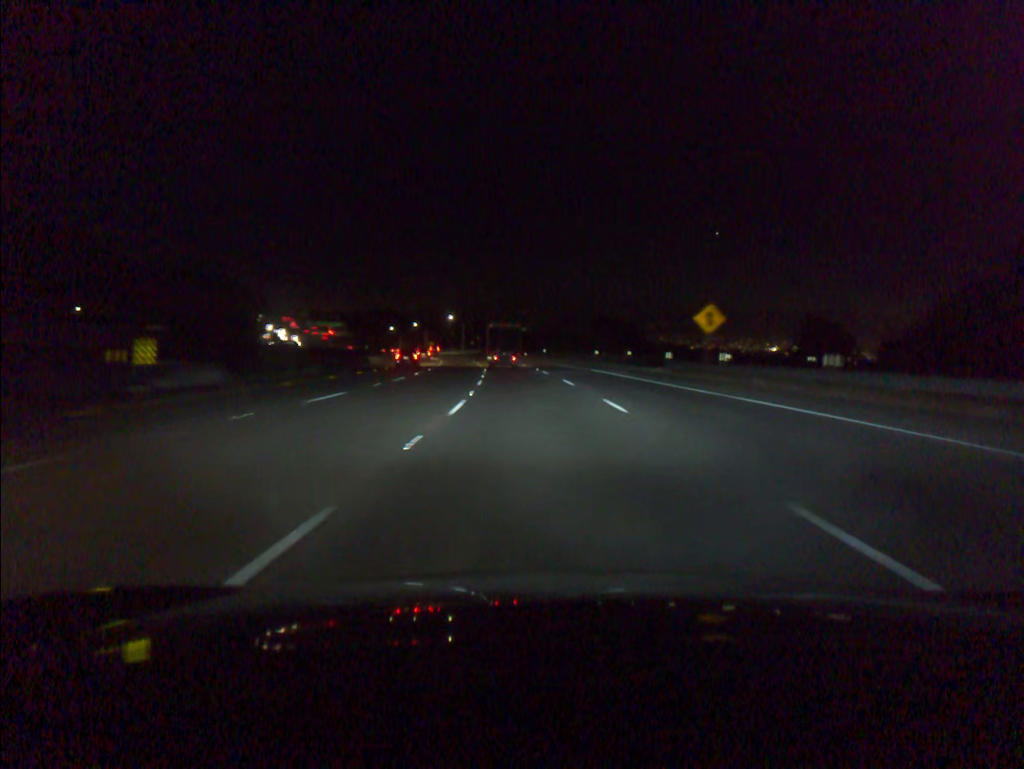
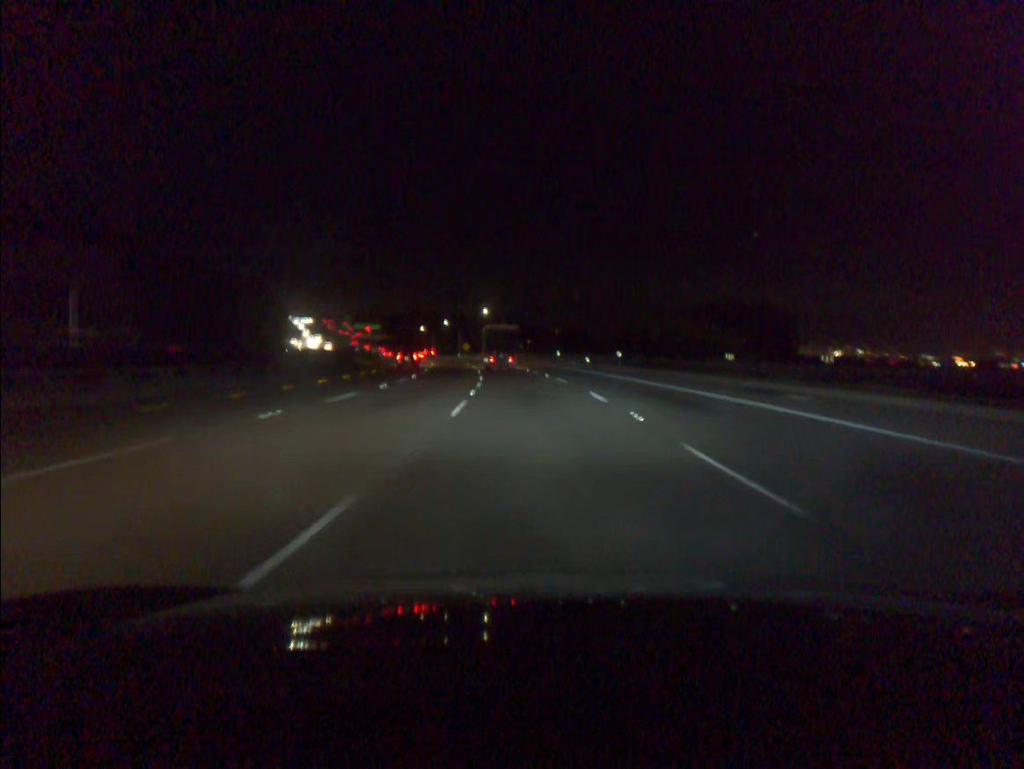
(-1.8, +52.4) m; -4°
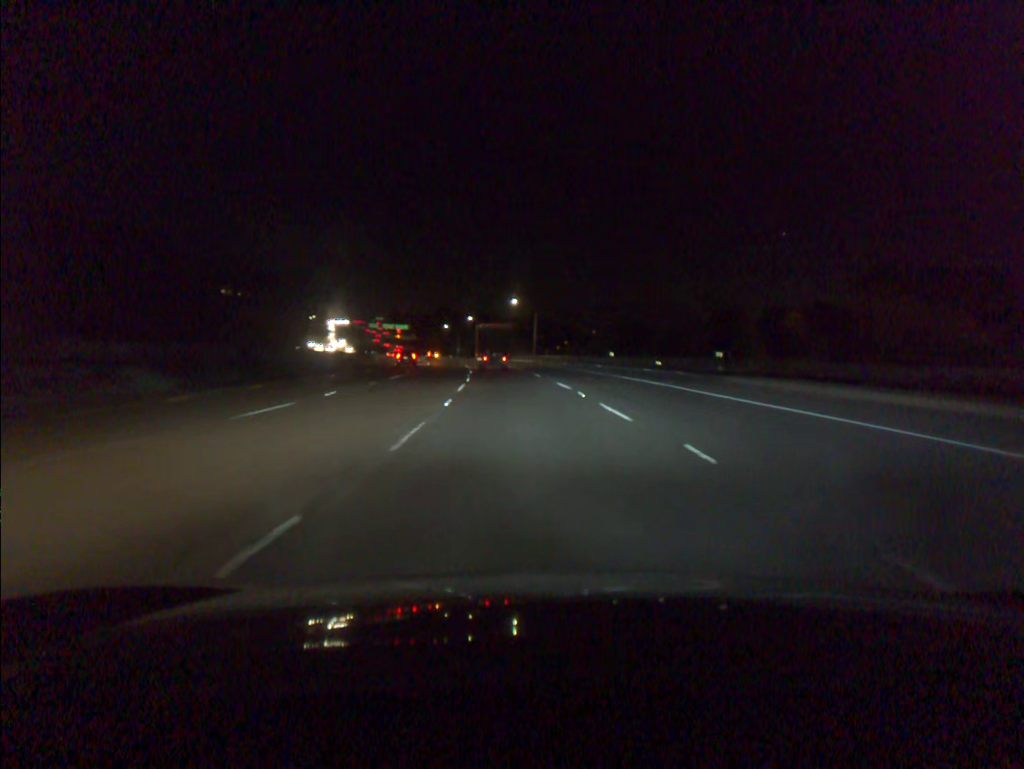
(-0.7, +34.7) m; -3°
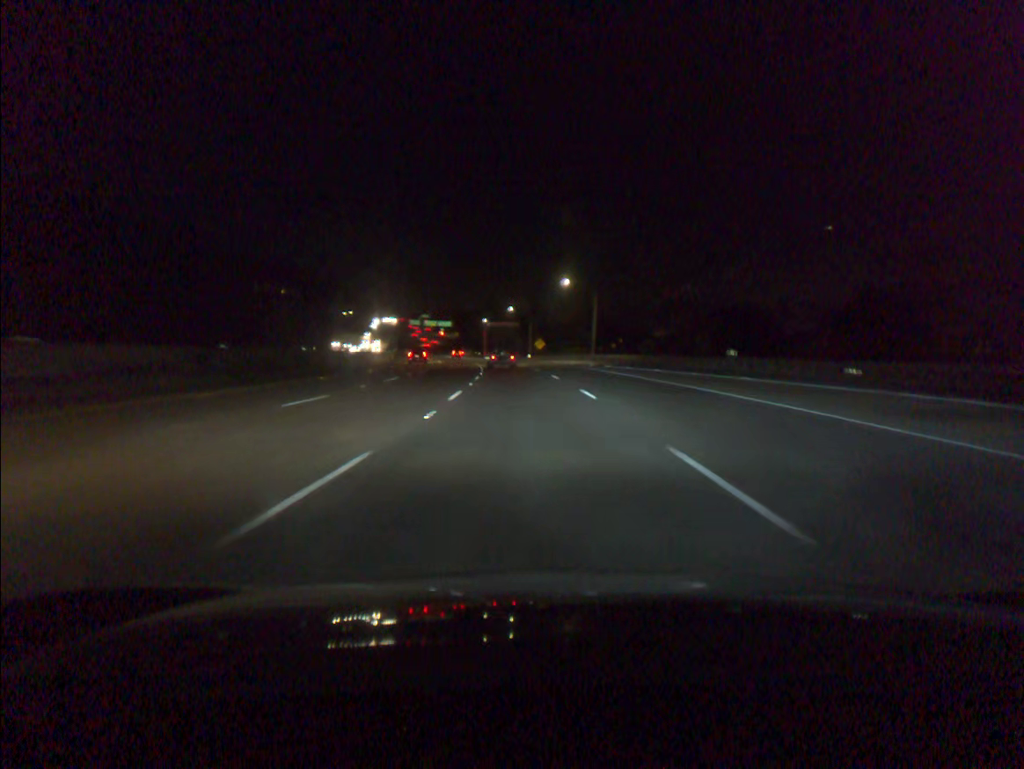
(-1.1, +34.5) m; -4°
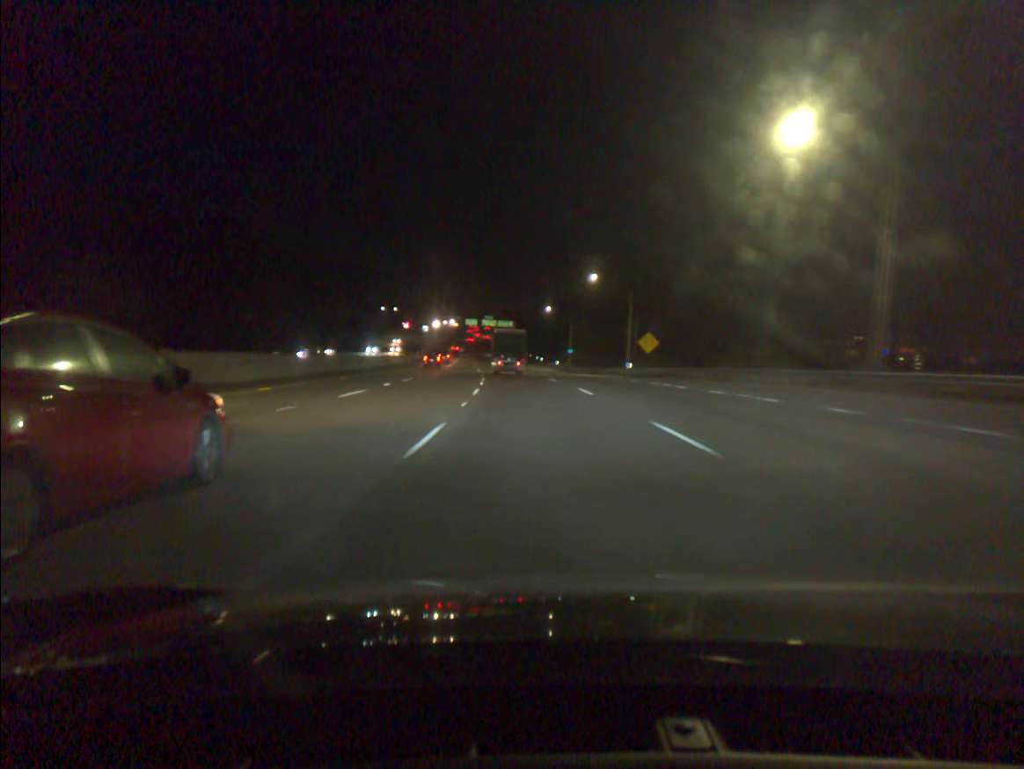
(-3.3, +68.9) m; -5°
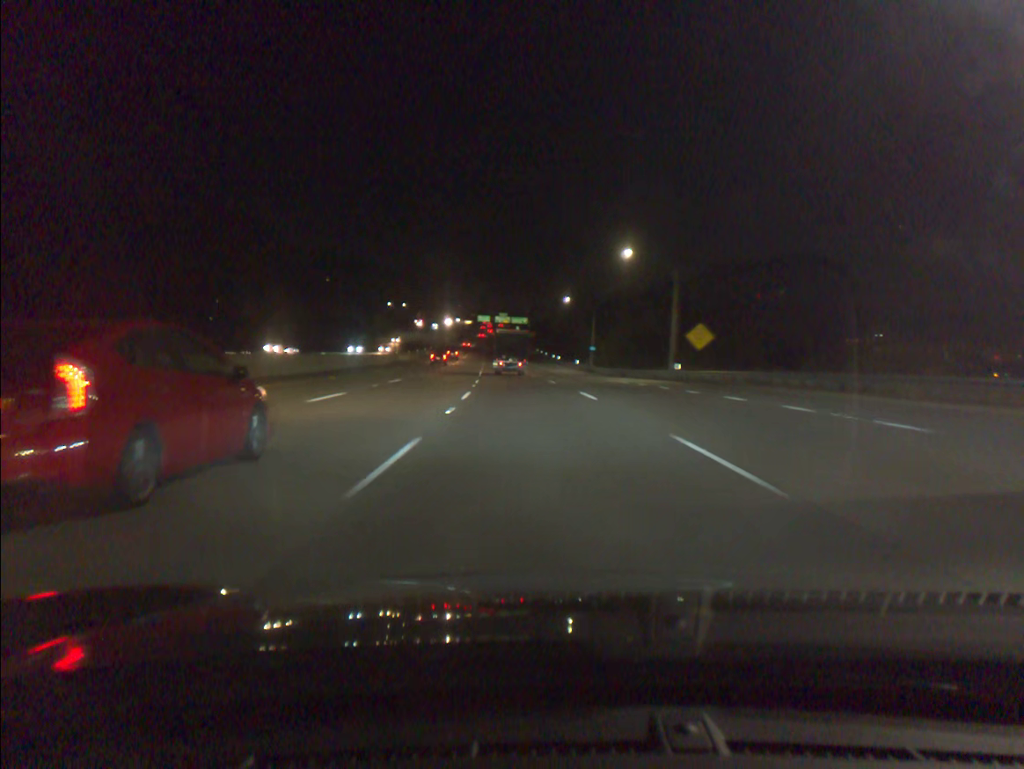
(-0.2, +17.3) m; -1°
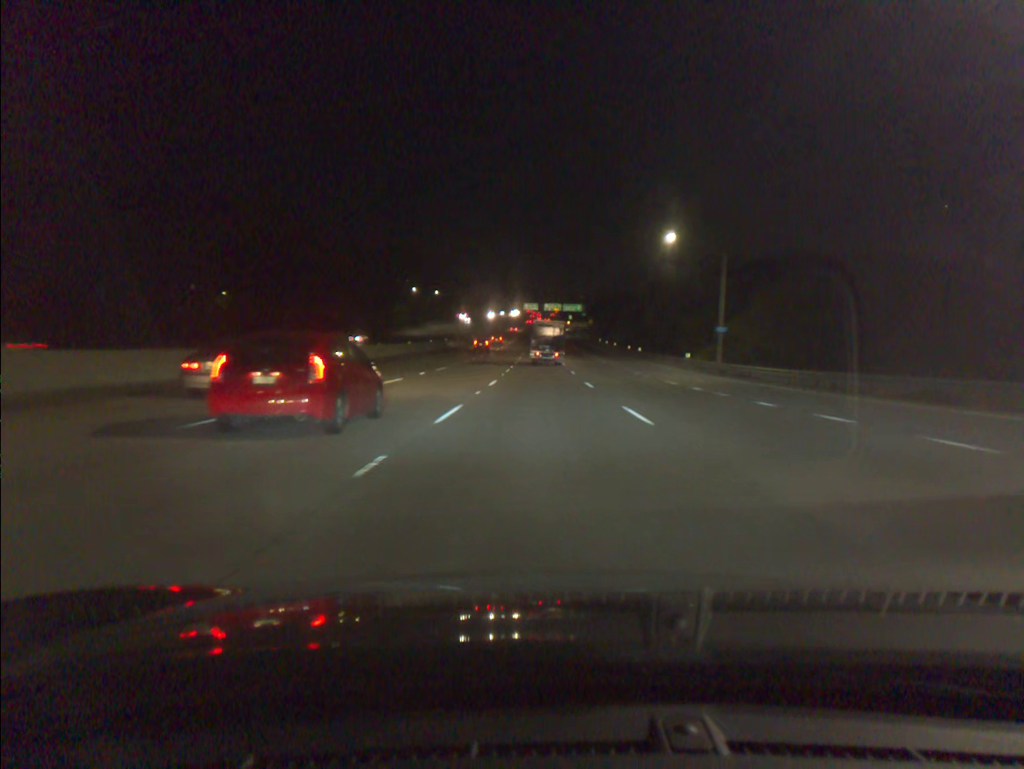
(-1.8, +51.7) m; -4°
